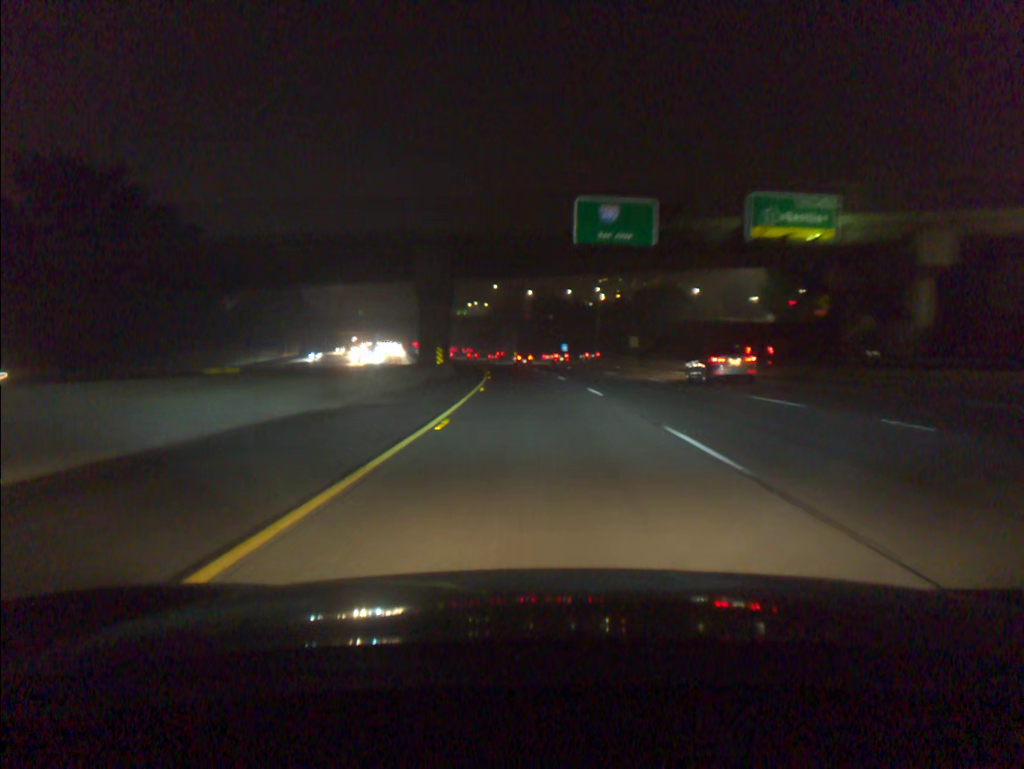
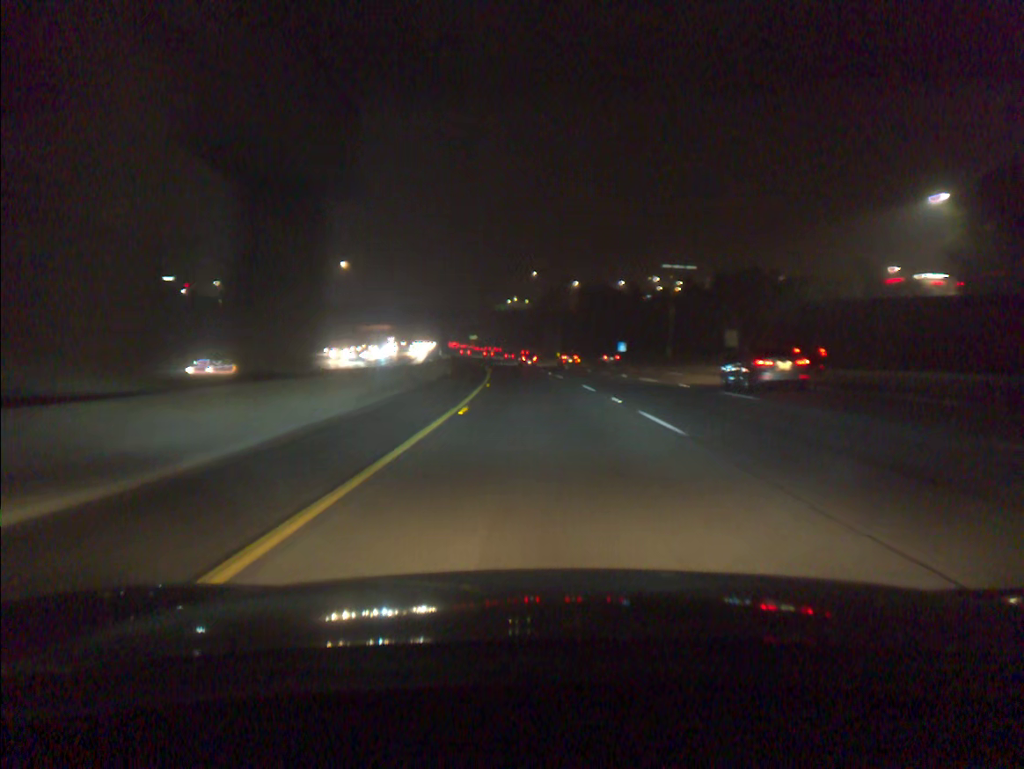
(-1.1, +40.2) m; -3°
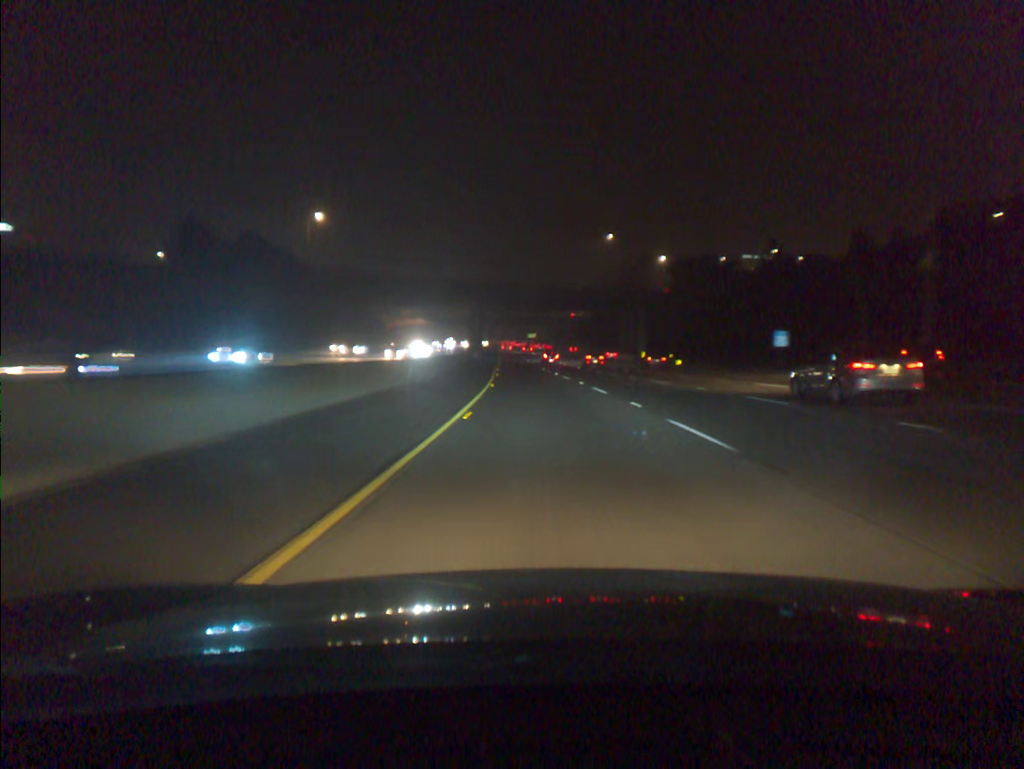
(-2.4, +59.9) m; -5°
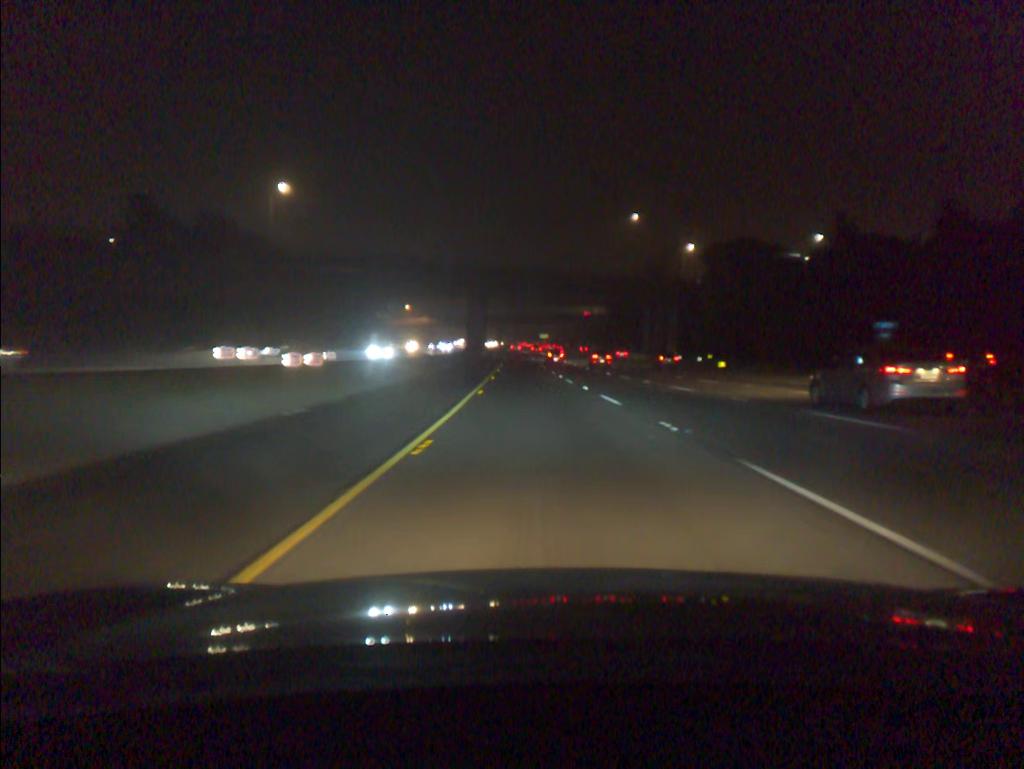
(-0.2, +20.0) m; -1°
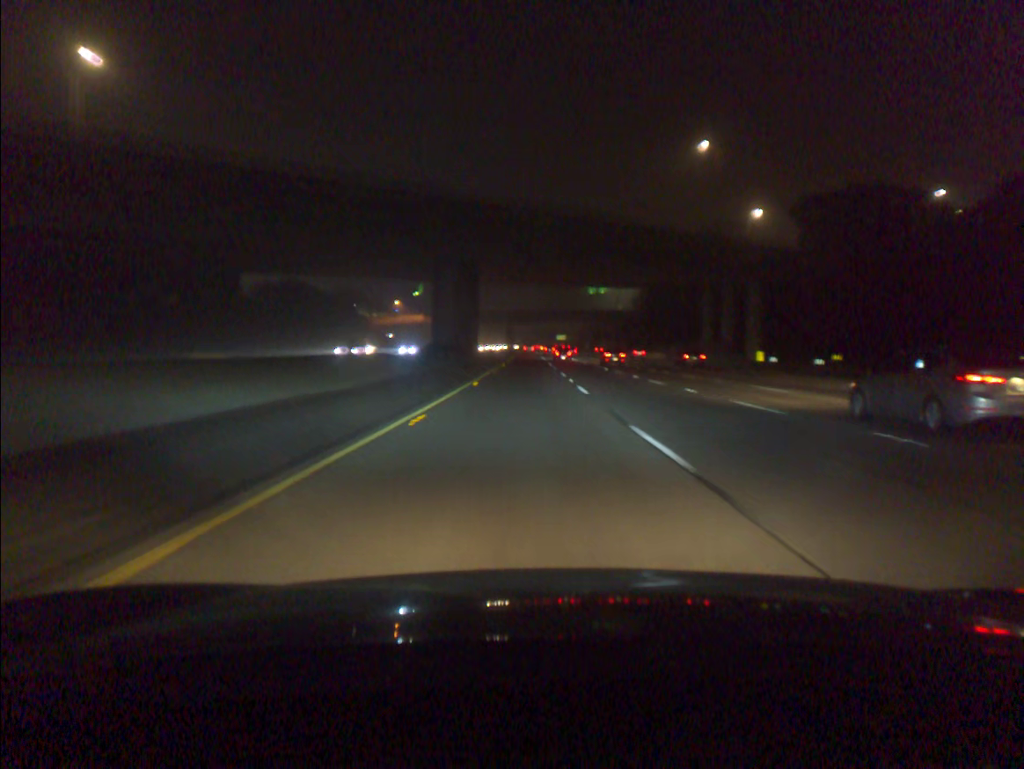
(-0.4, +39.9) m; -1°
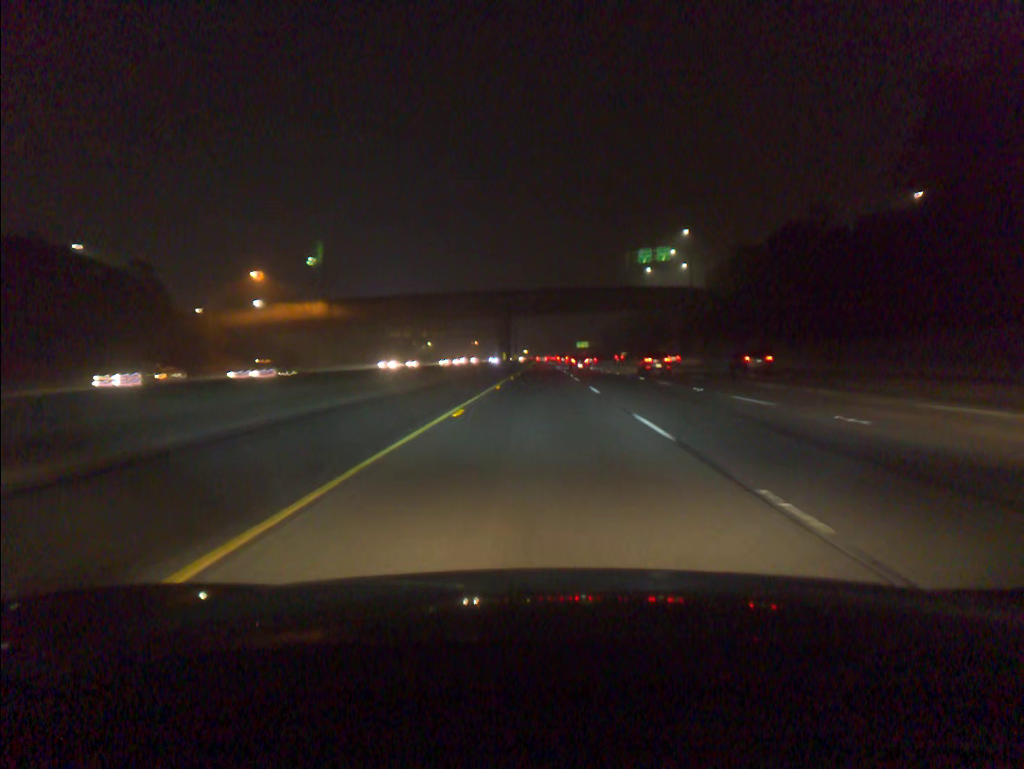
(-1.5, +99.3) m; -1°
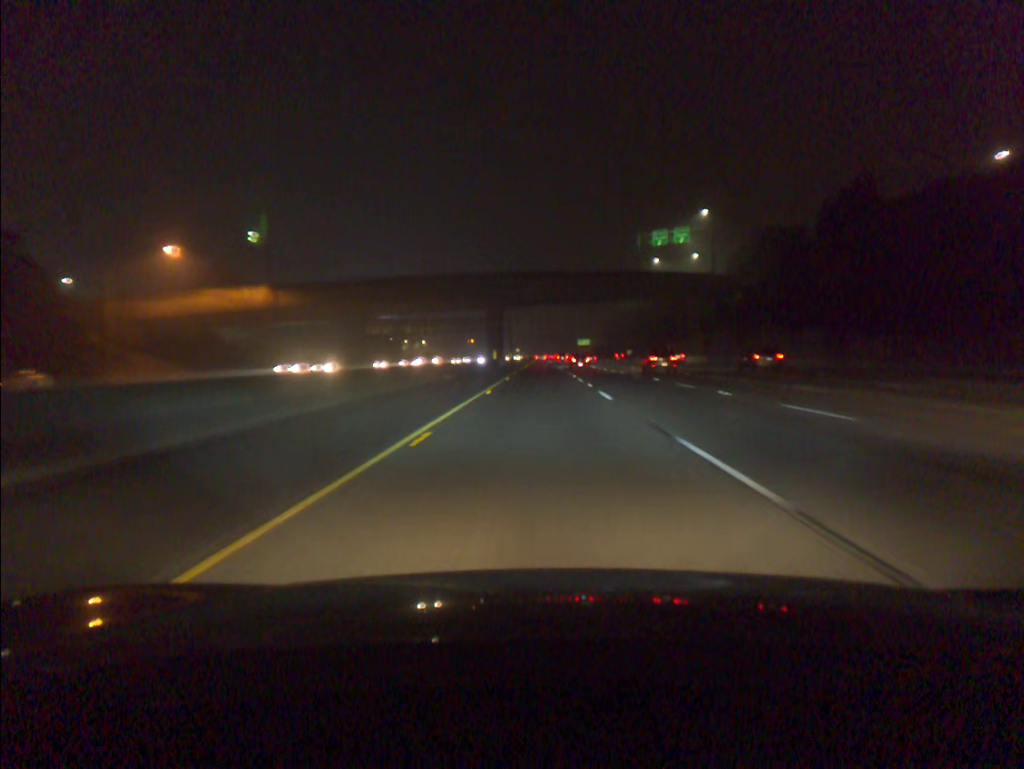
(0.0, +19.7) m; 0°
